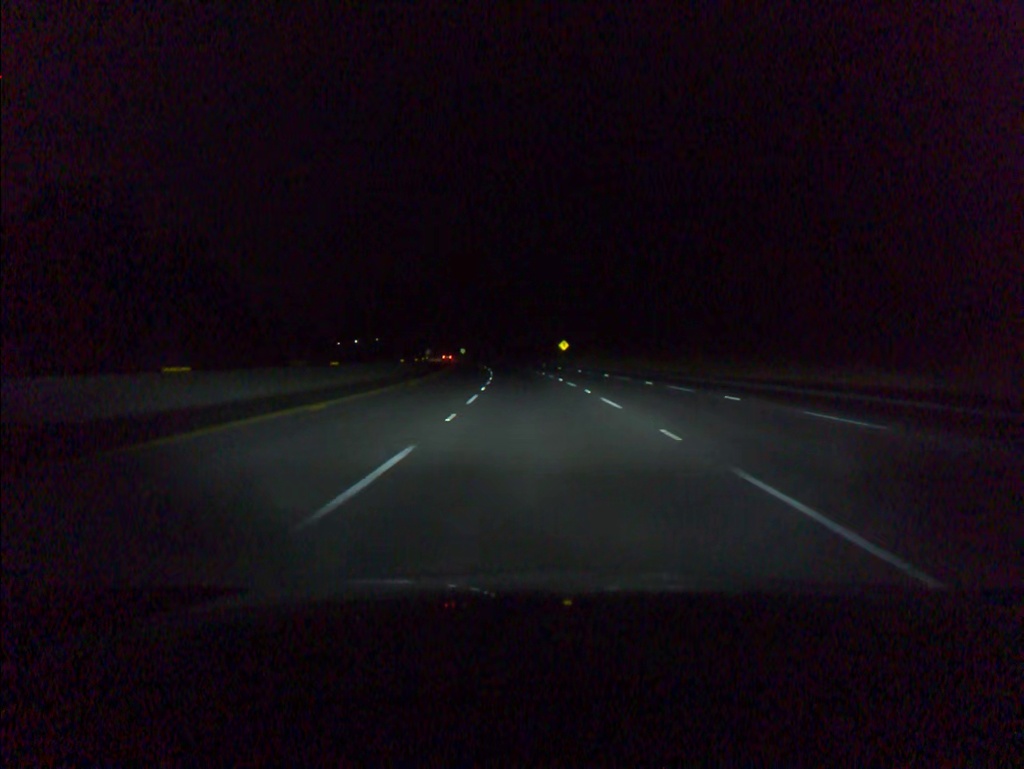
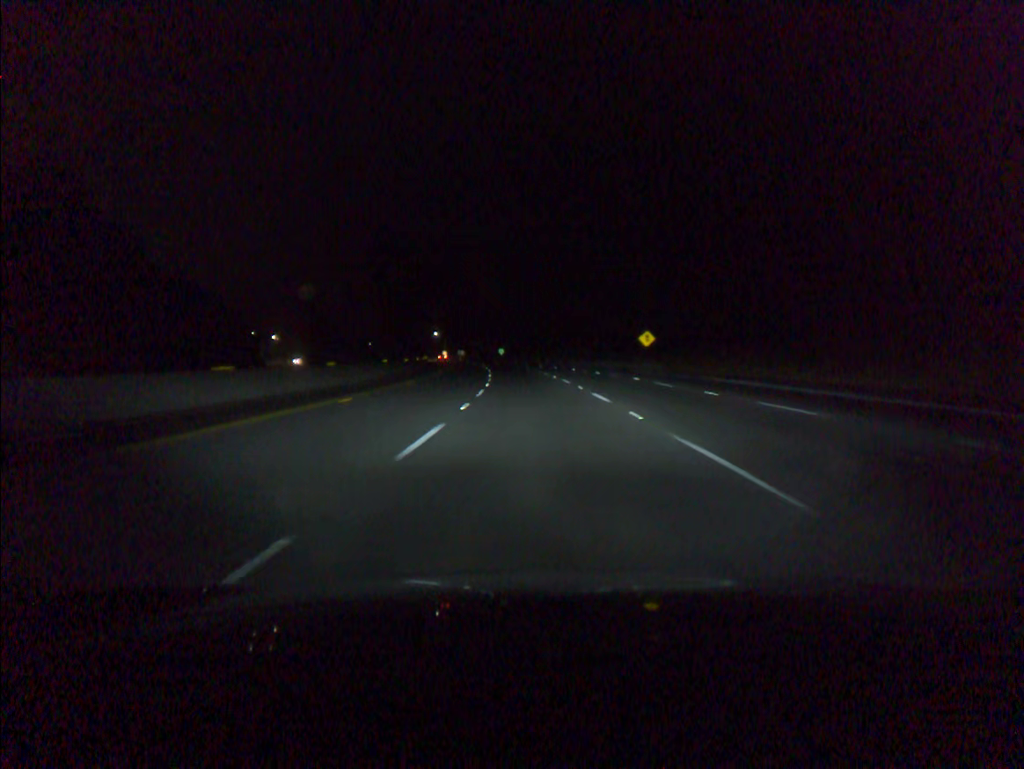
(-1.8, +54.8) m; -4°
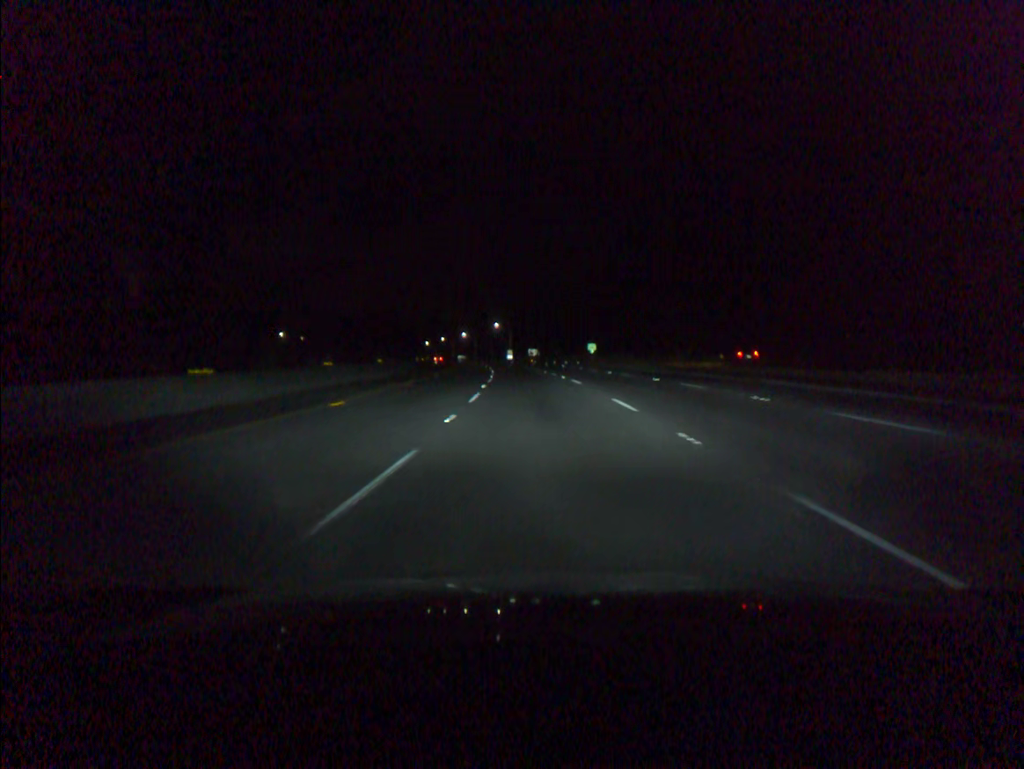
(-5.1, +91.3) m; -6°
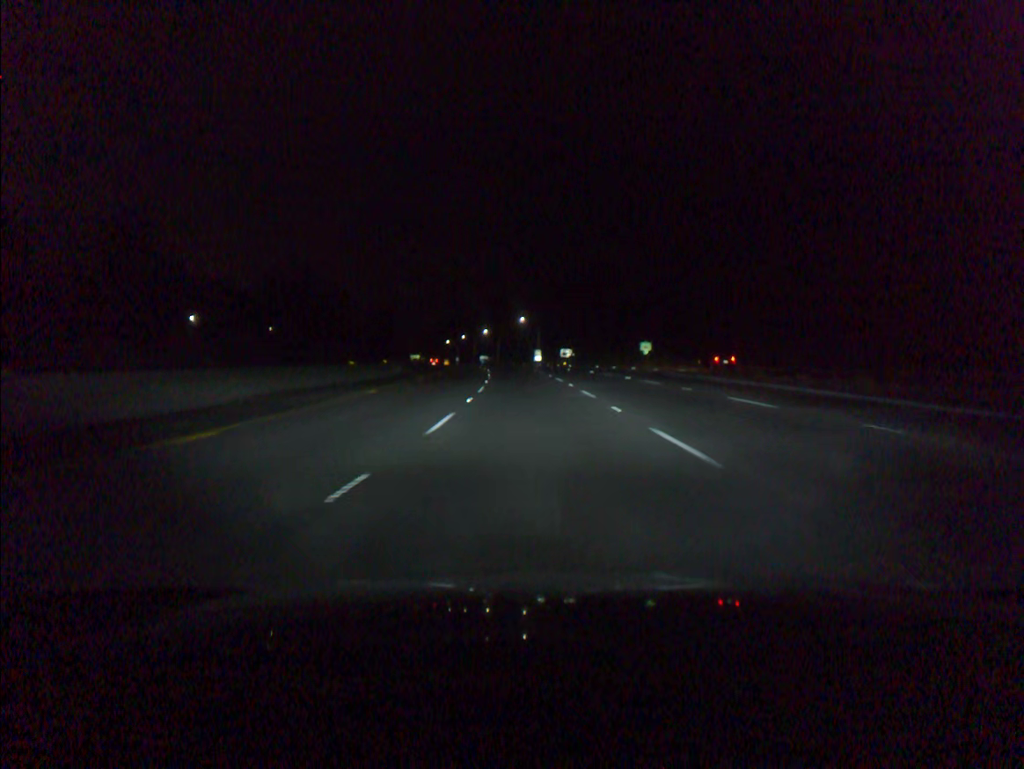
(-0.7, +36.6) m; -2°
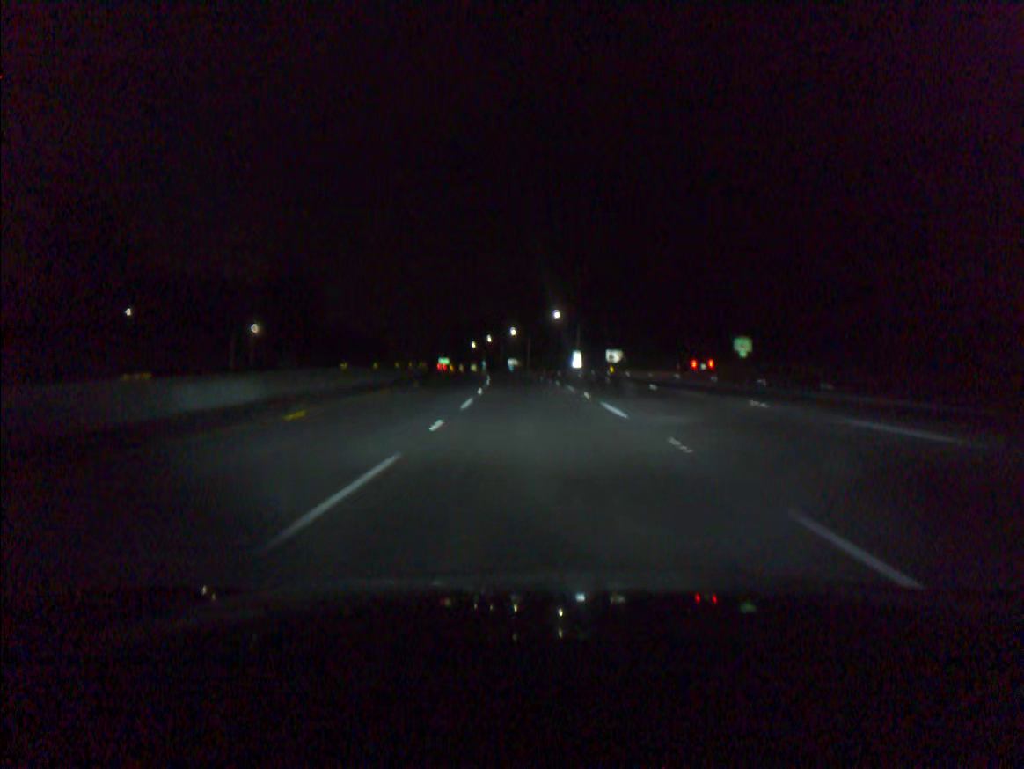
(-0.8, +36.6) m; -3°
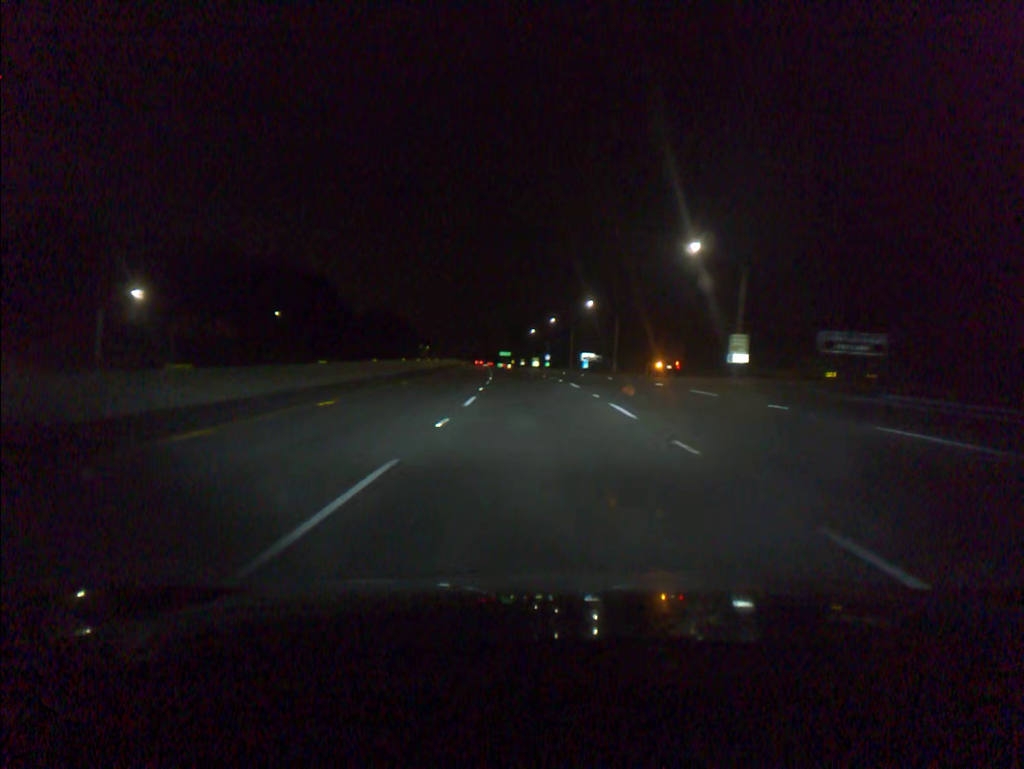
(-3.4, +73.3) m; -5°
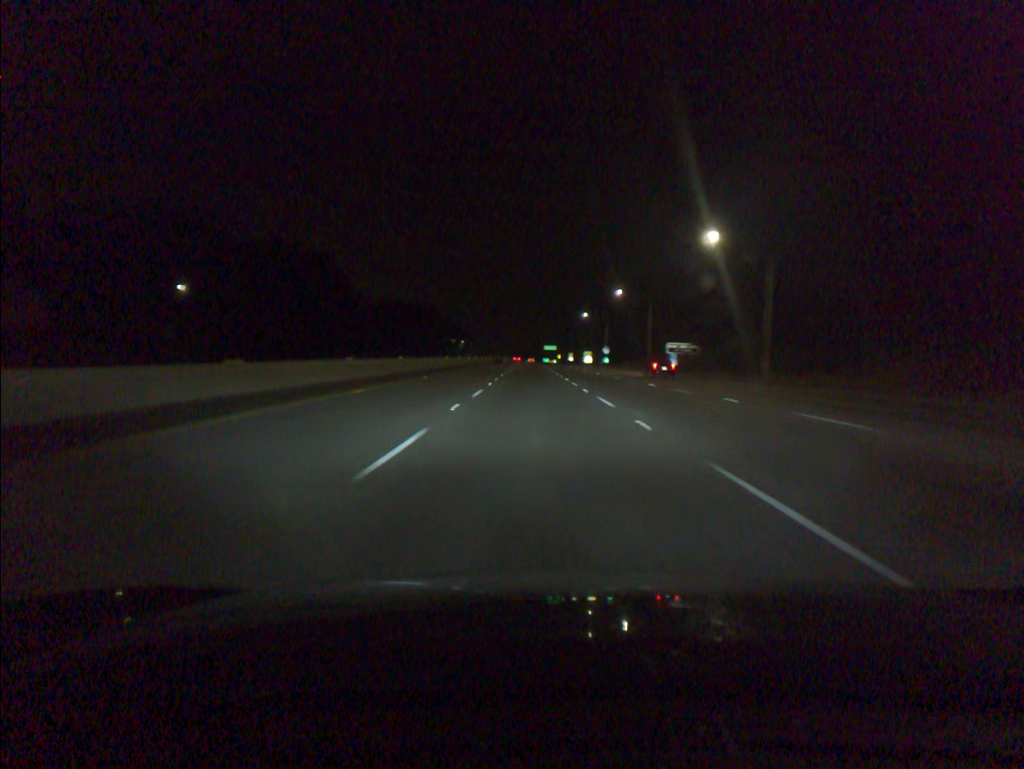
(-1.7, +55.2) m; -3°
